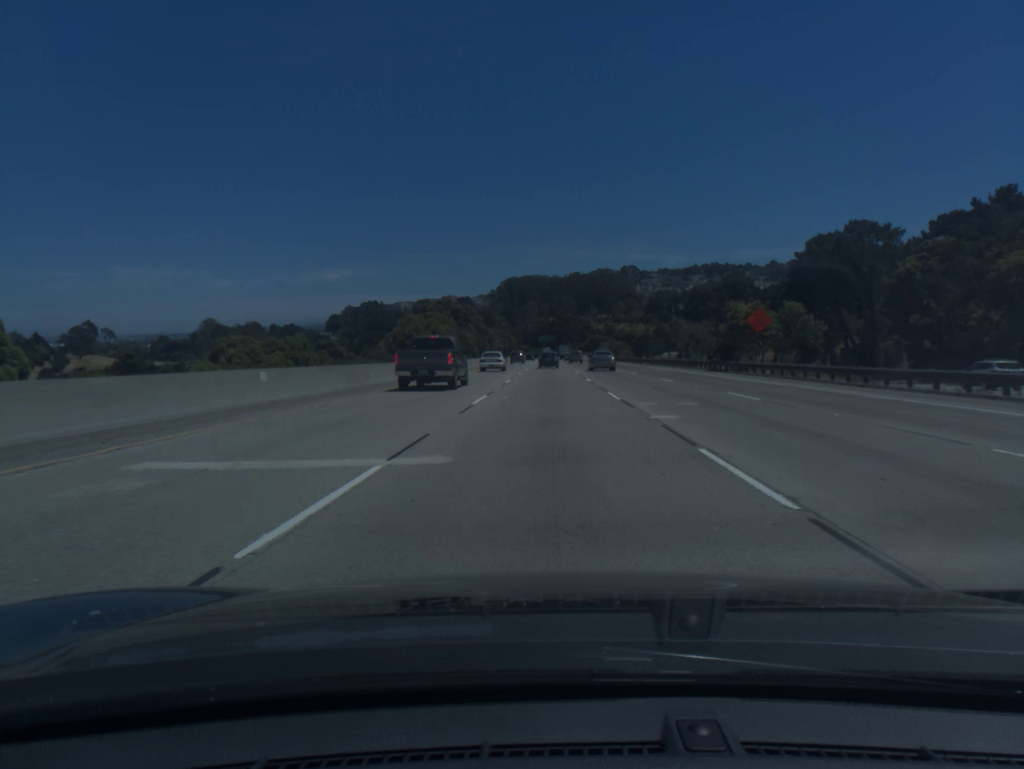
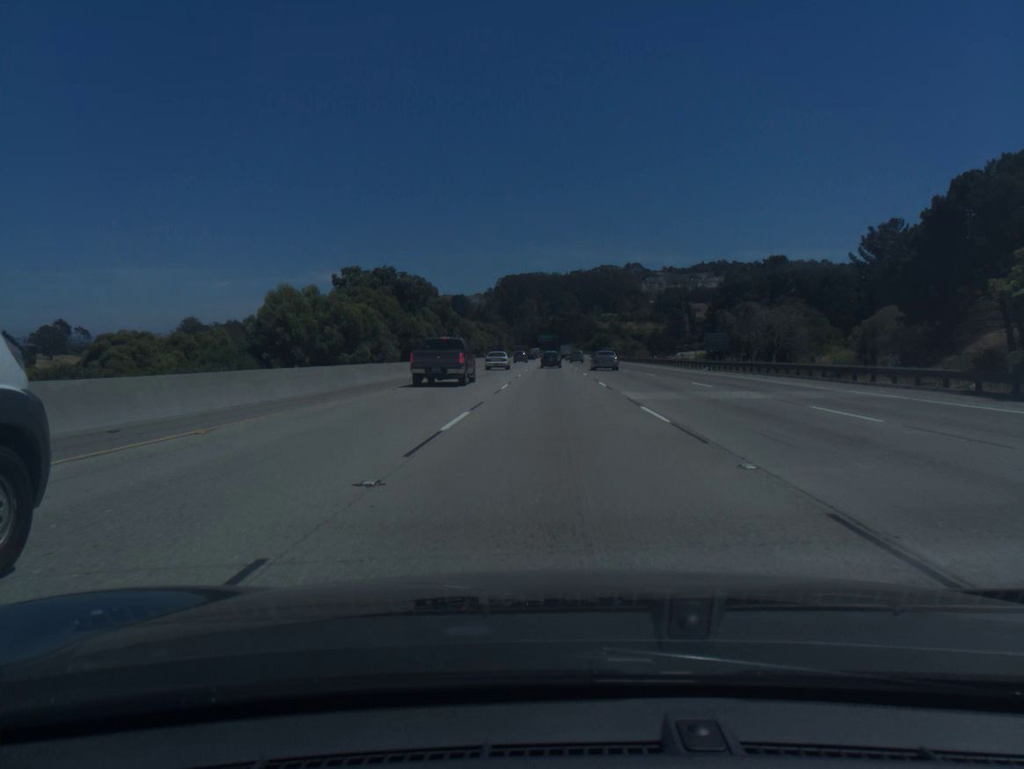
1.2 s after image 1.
(0.0, +36.3) m; 0°
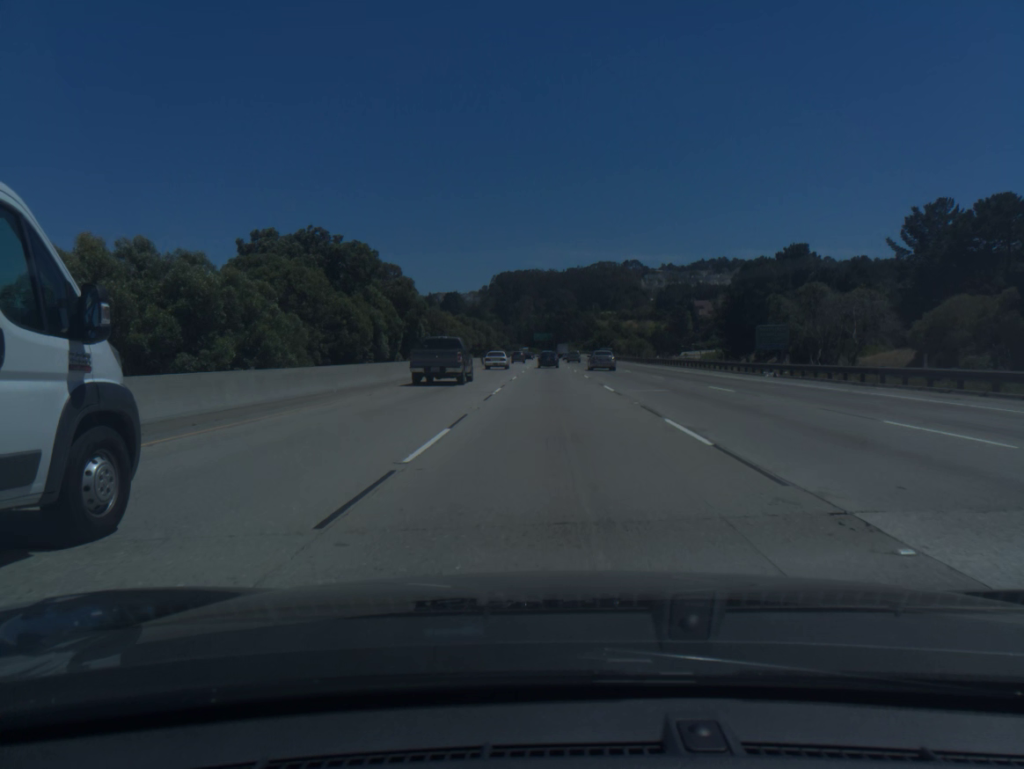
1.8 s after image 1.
(0.0, +18.2) m; 0°
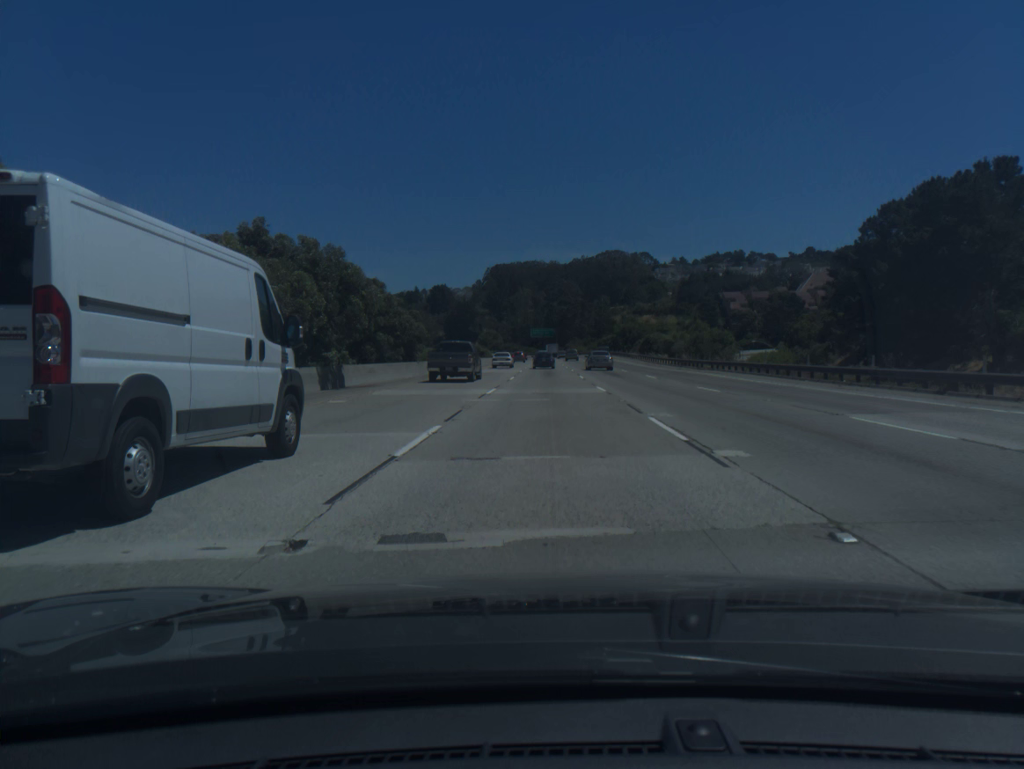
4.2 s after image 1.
(+0.2, +72.3) m; 0°
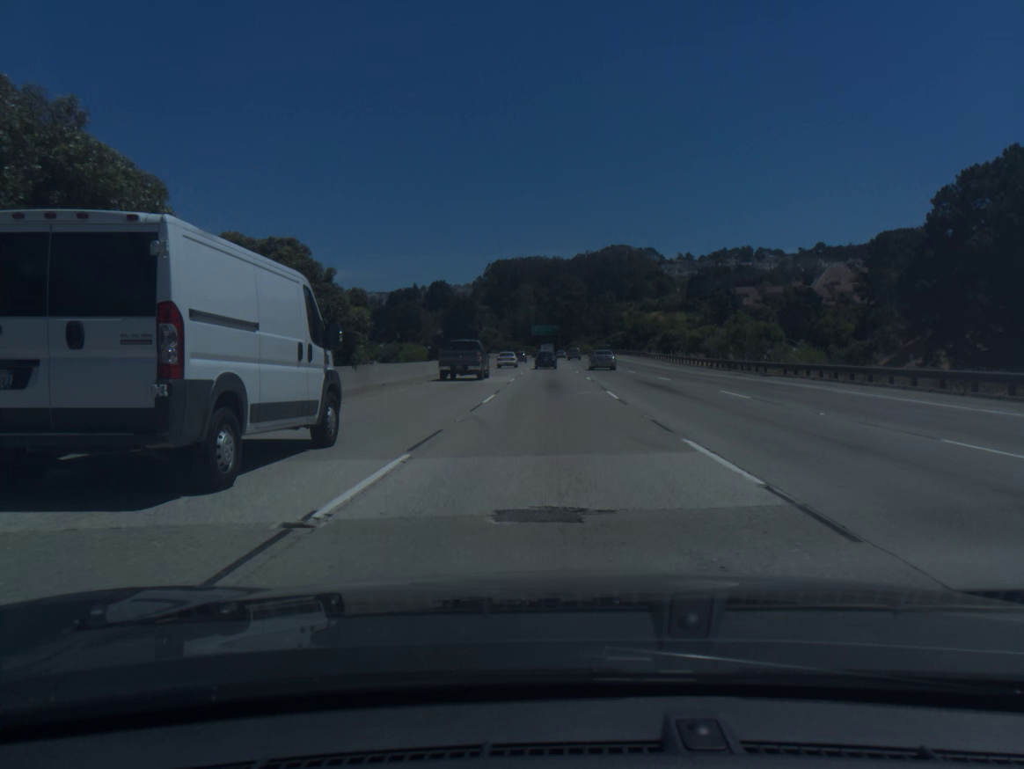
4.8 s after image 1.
(0.0, +18.0) m; 0°
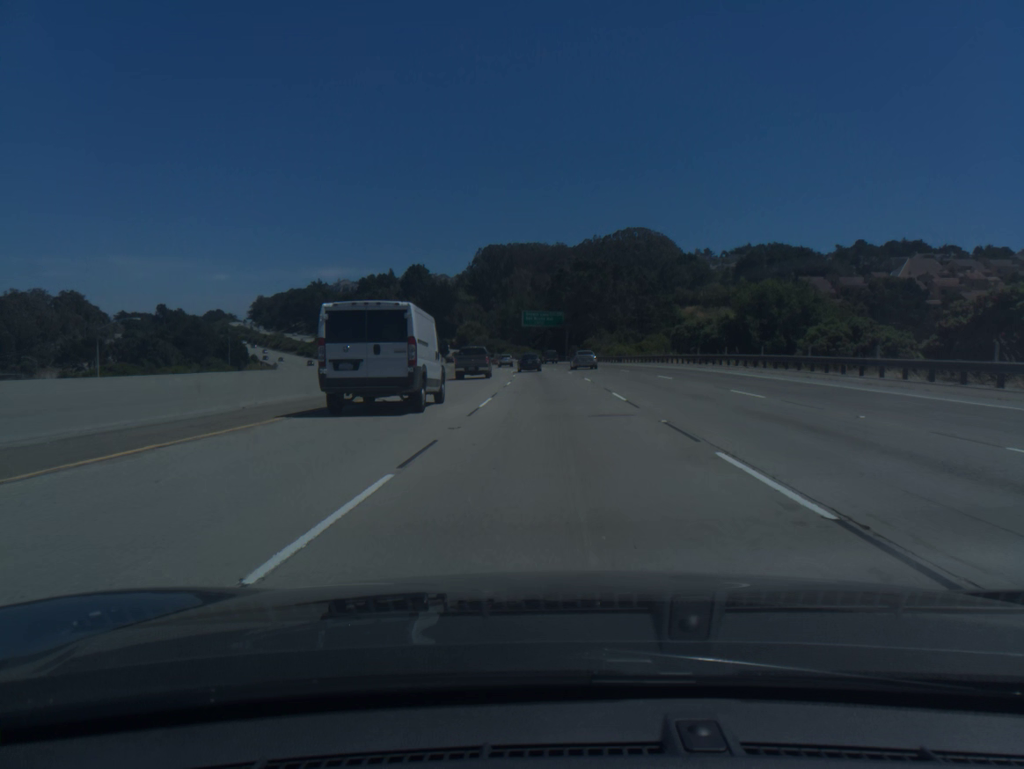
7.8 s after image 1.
(+0.2, +89.2) m; 0°
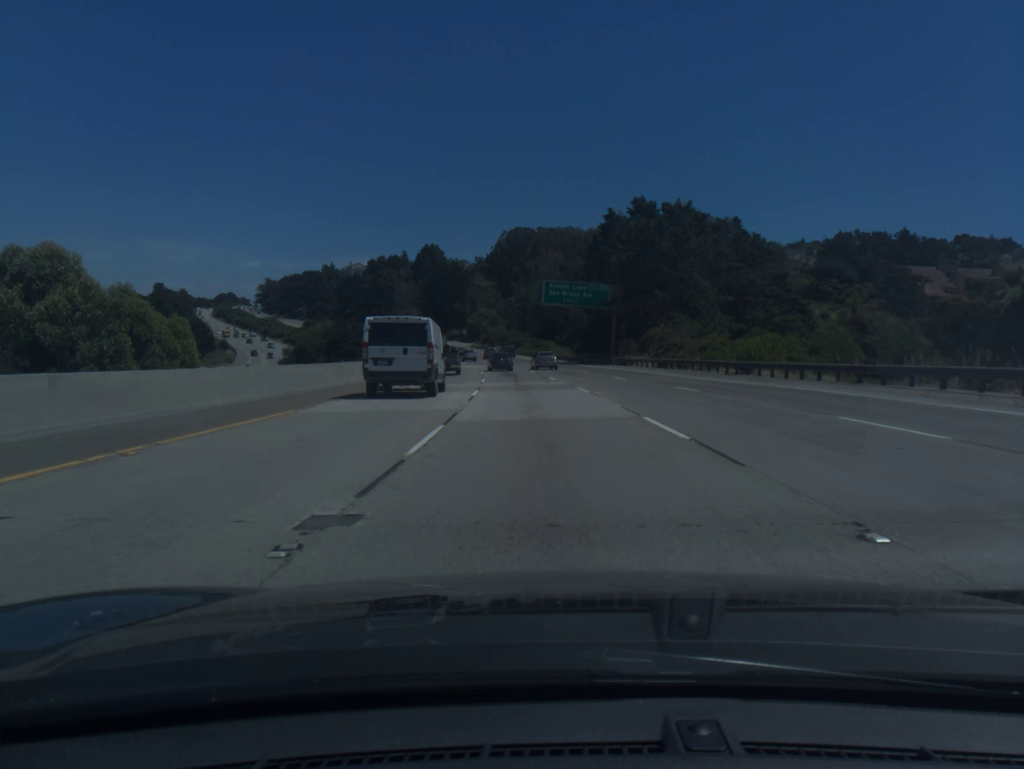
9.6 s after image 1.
(-0.5, +53.1) m; -2°
